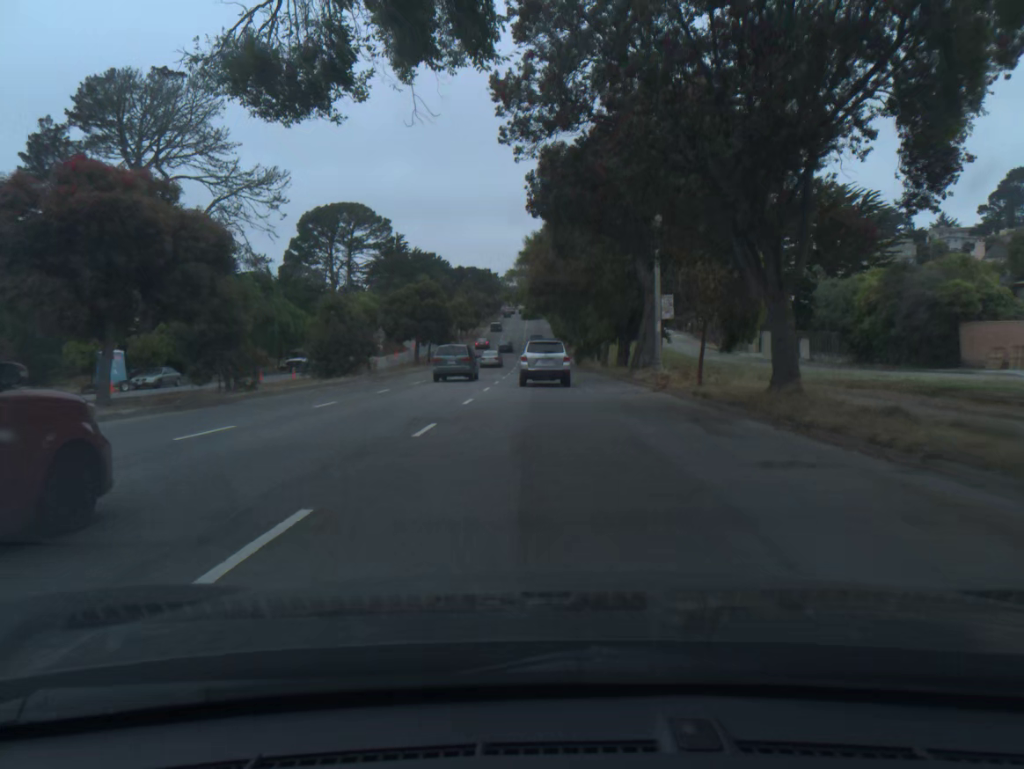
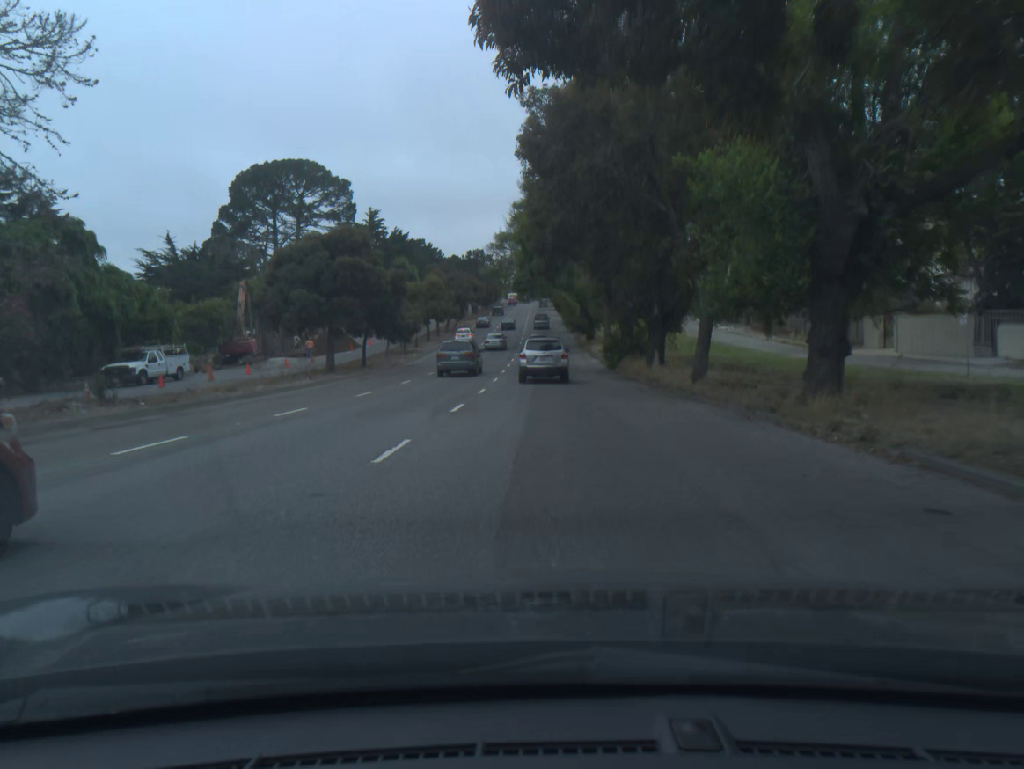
(-0.1, +31.2) m; 0°
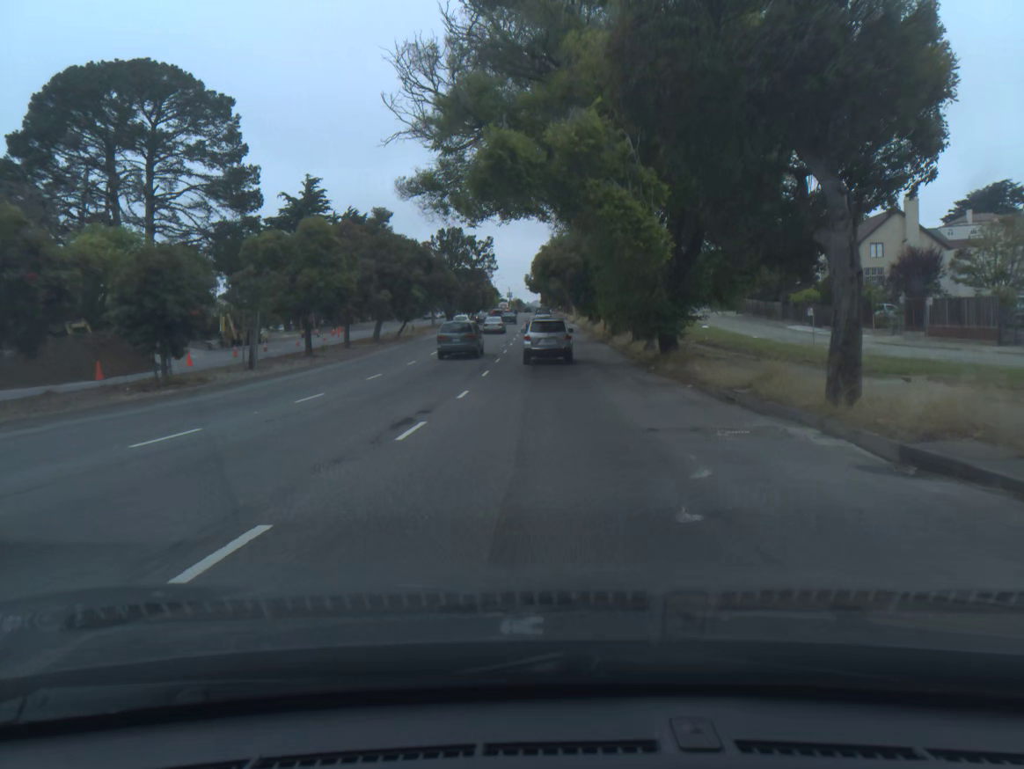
(0.0, +42.0) m; 0°
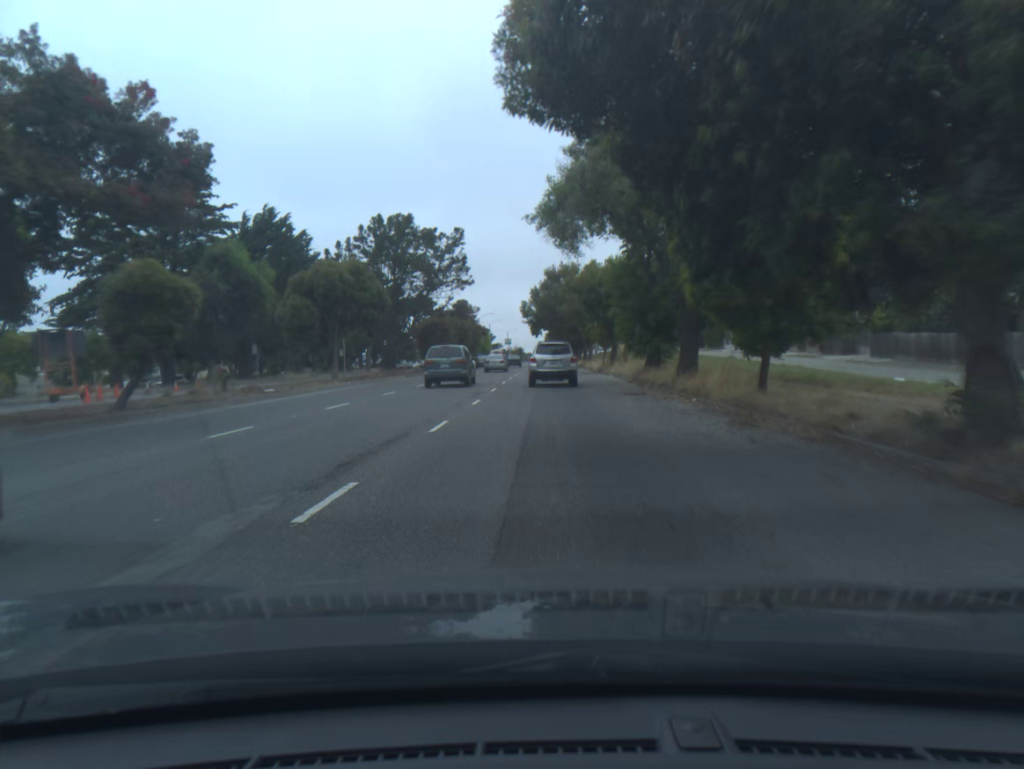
(0.0, +40.9) m; 0°
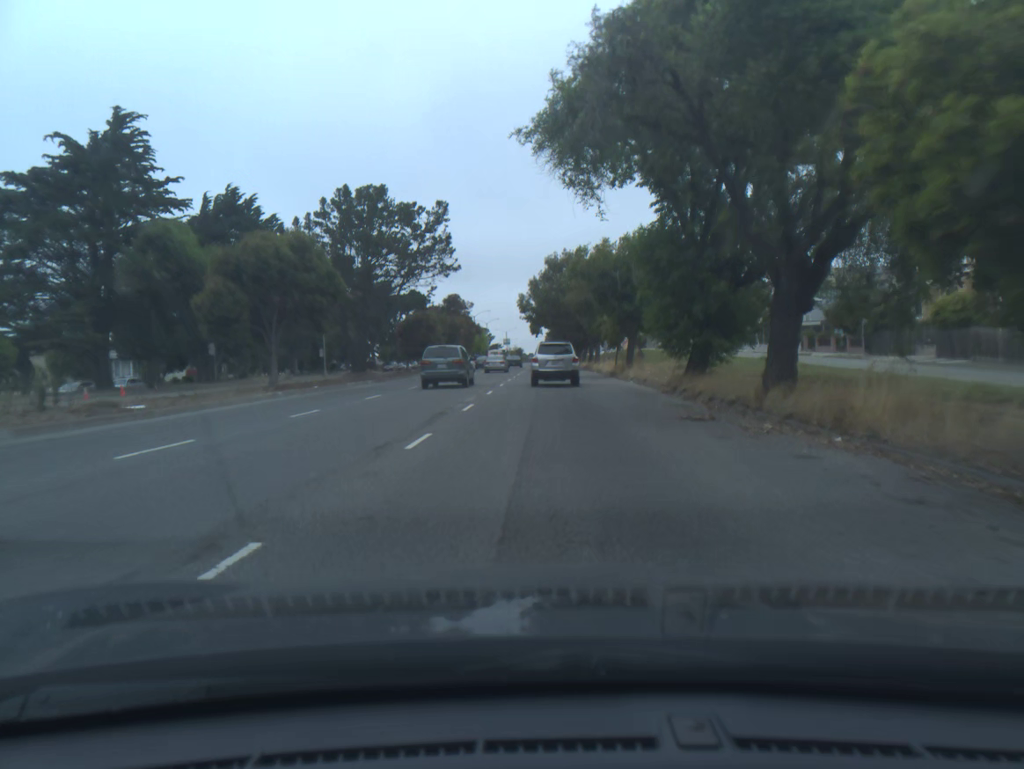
(0.0, +9.9) m; 0°
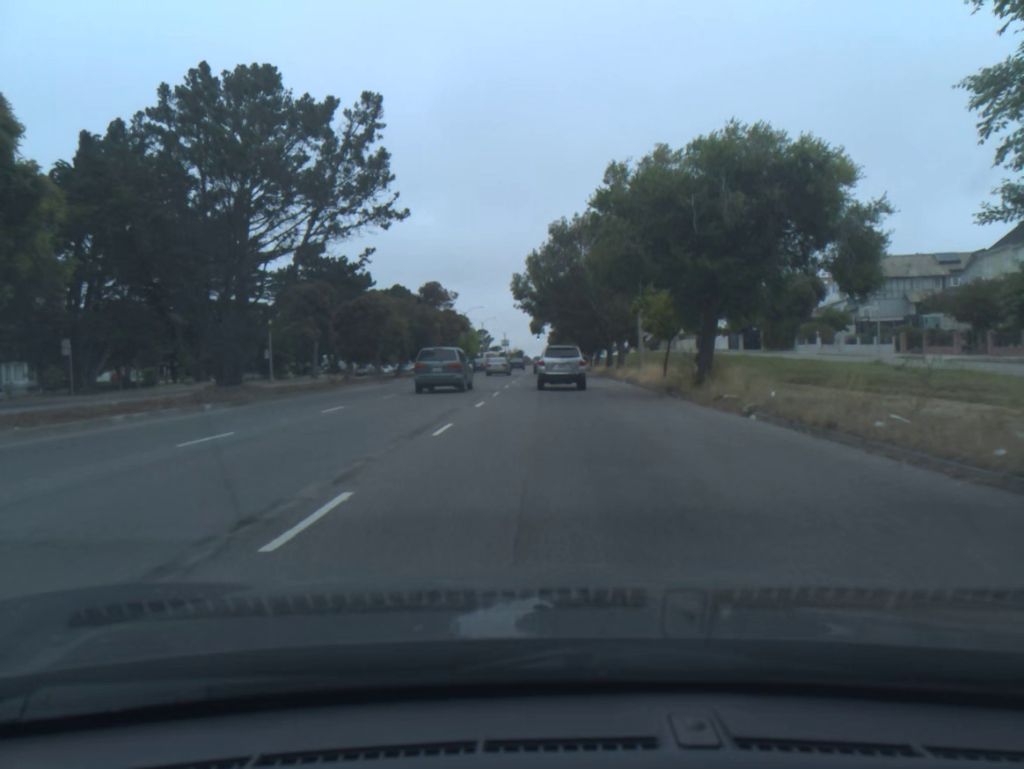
(0.0, +20.3) m; 0°
